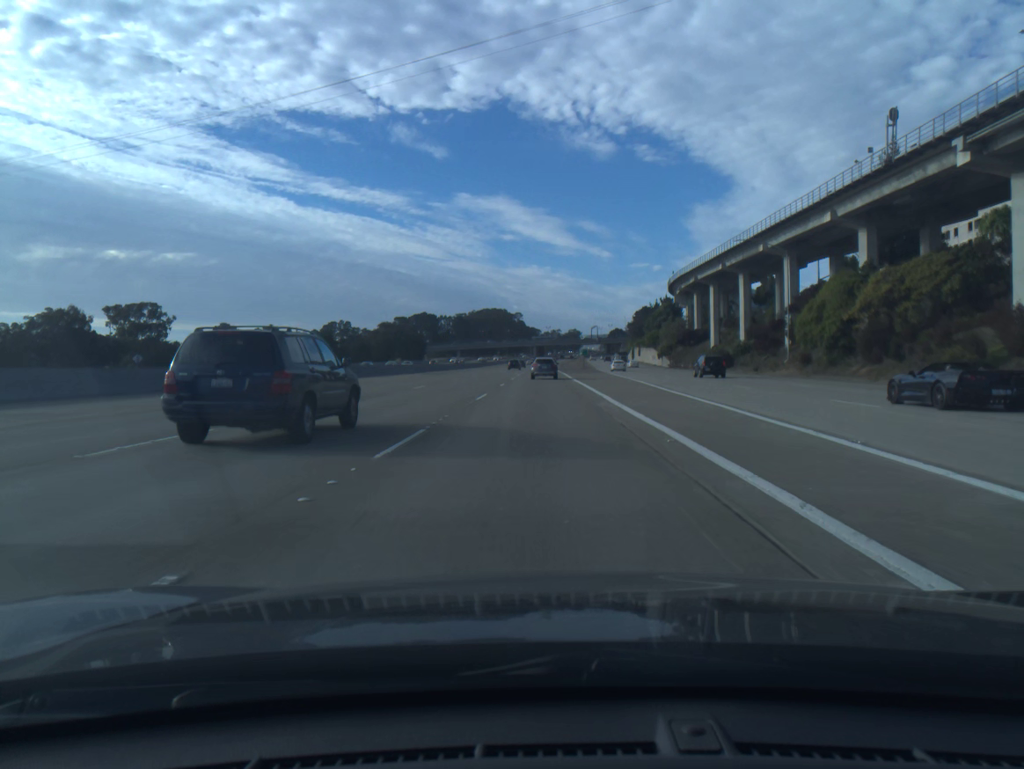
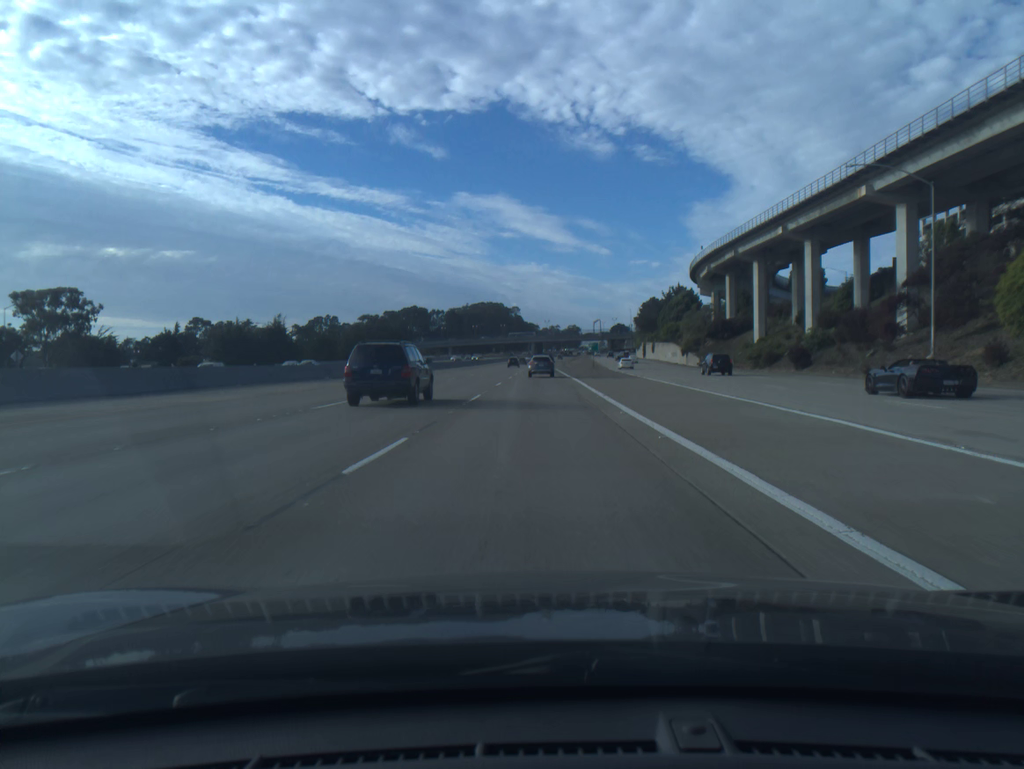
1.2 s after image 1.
(+0.1, +29.9) m; 0°
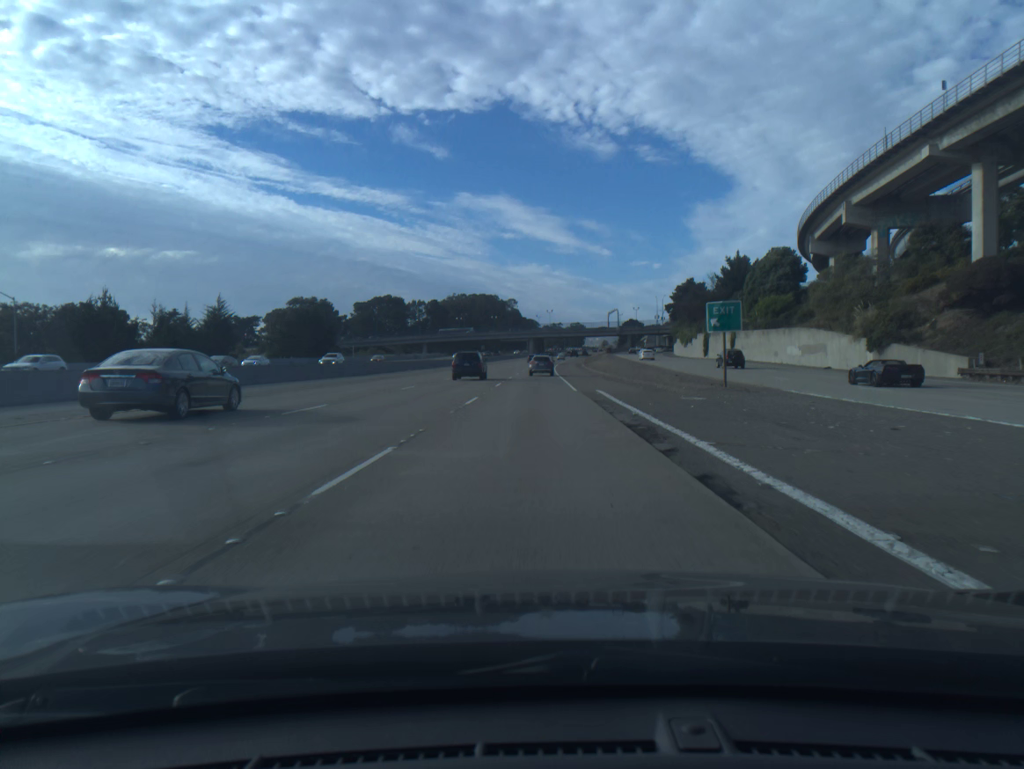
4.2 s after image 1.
(-0.2, +75.1) m; 0°
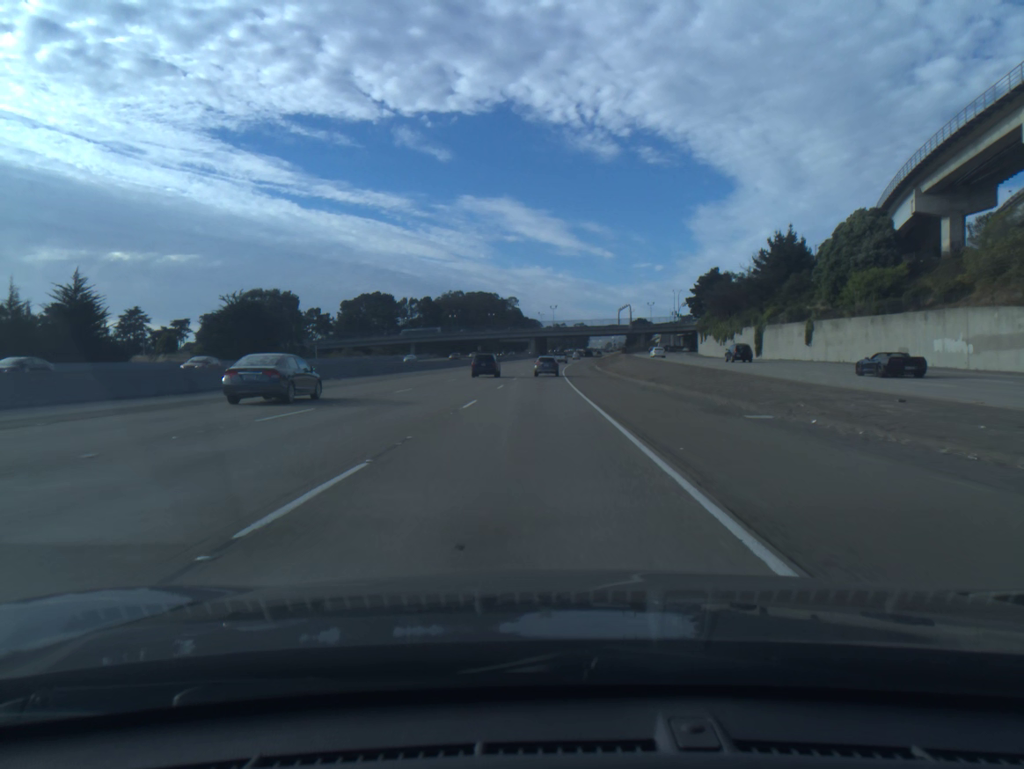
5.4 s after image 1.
(0.0, +30.4) m; 0°
